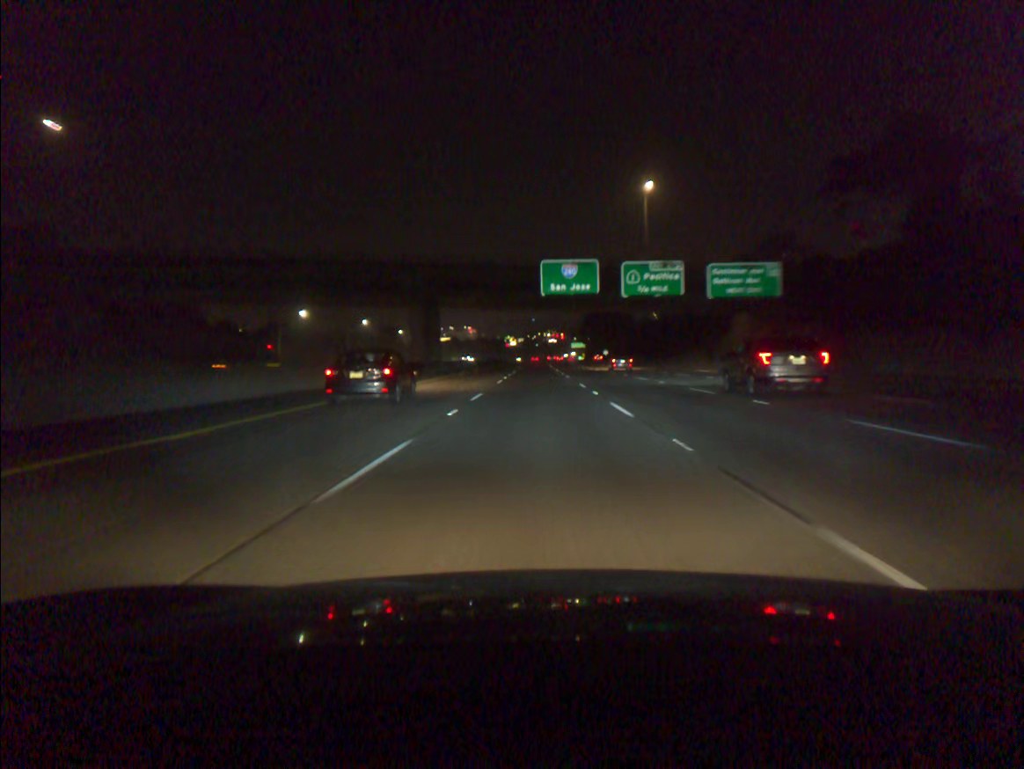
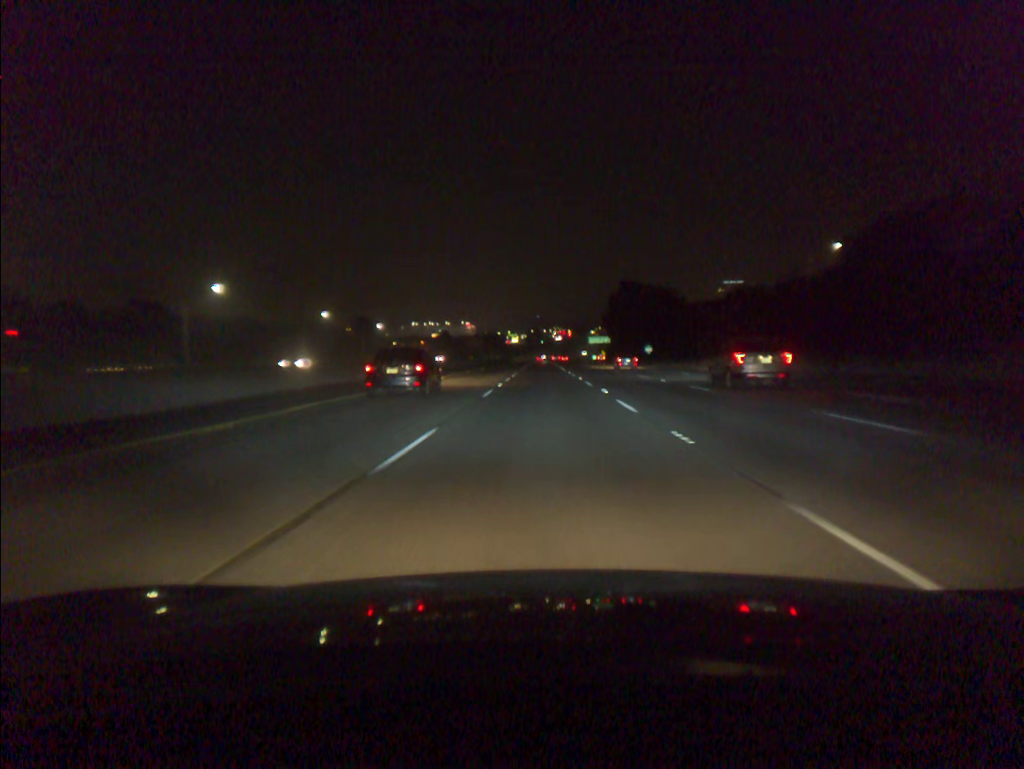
(-0.6, +86.8) m; 0°
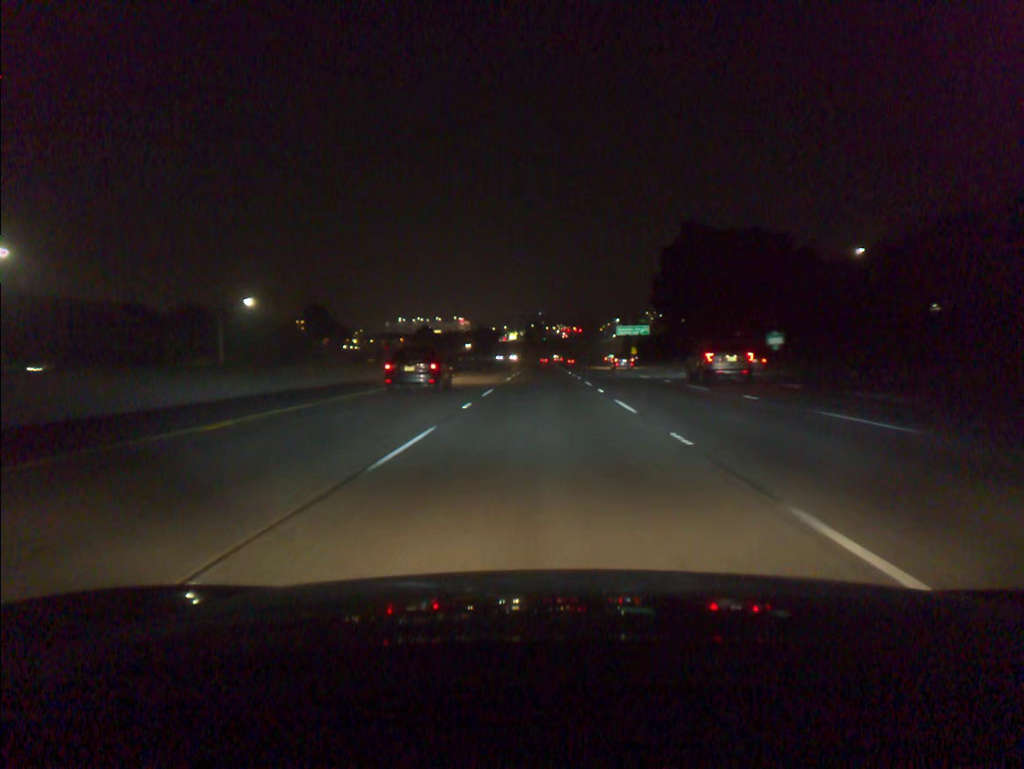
(+0.2, +87.4) m; 0°
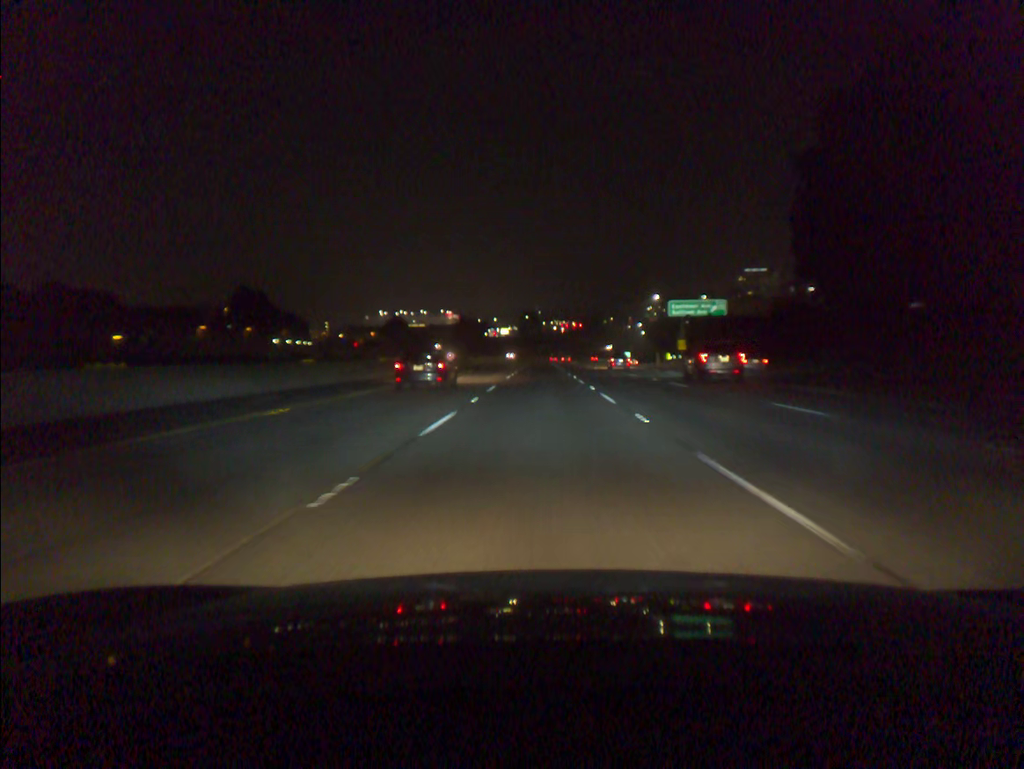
(+0.2, +69.9) m; 0°
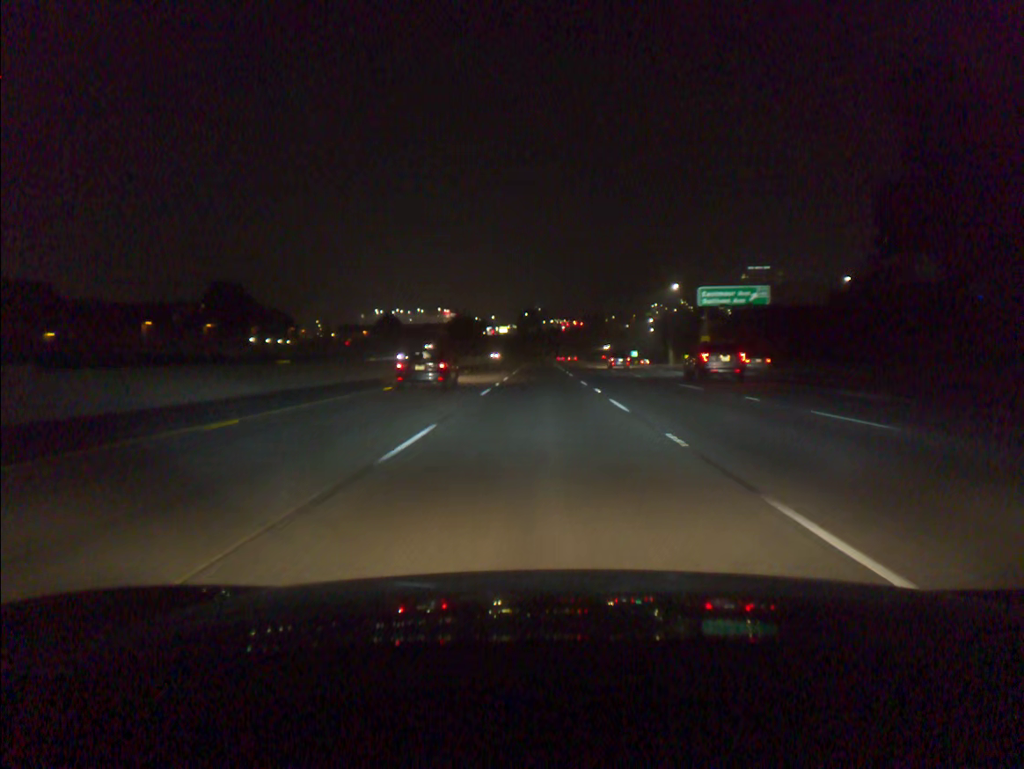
(0.0, +17.5) m; 0°
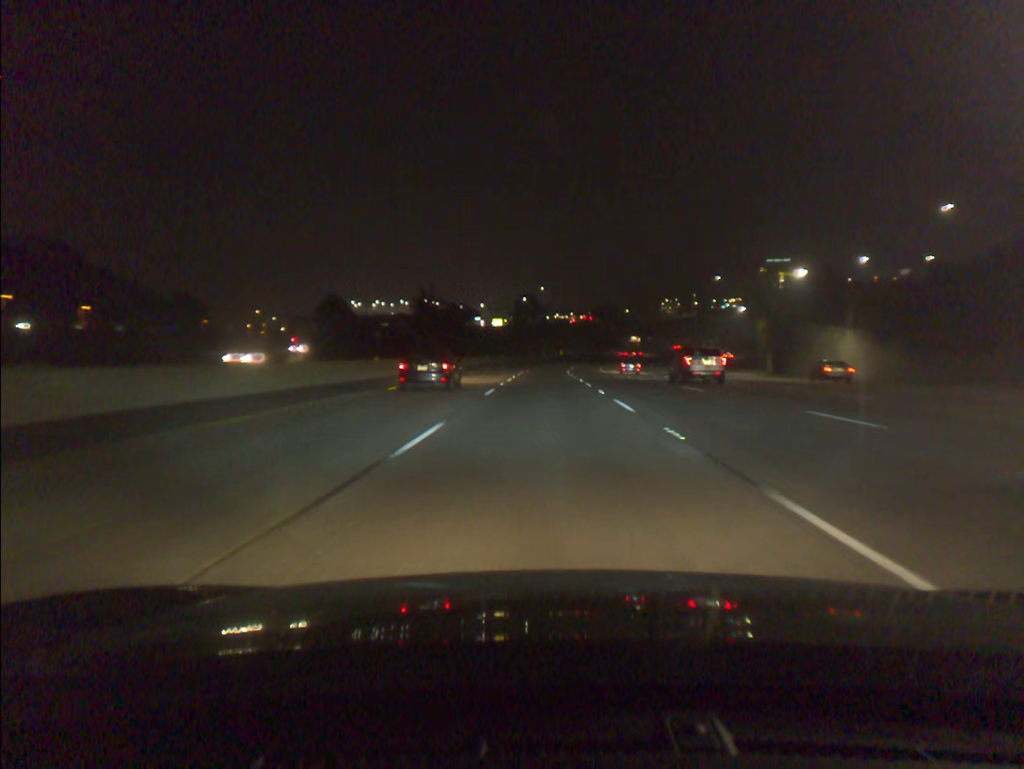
(-0.2, +87.3) m; 0°
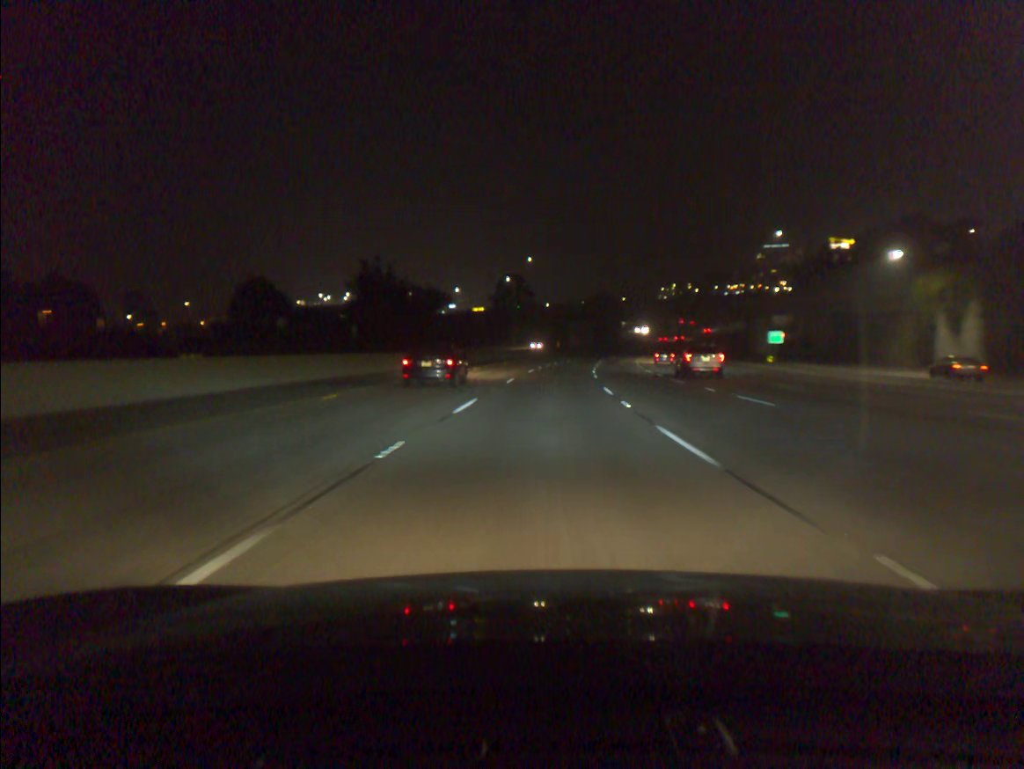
(+0.2, +52.4) m; +1°
